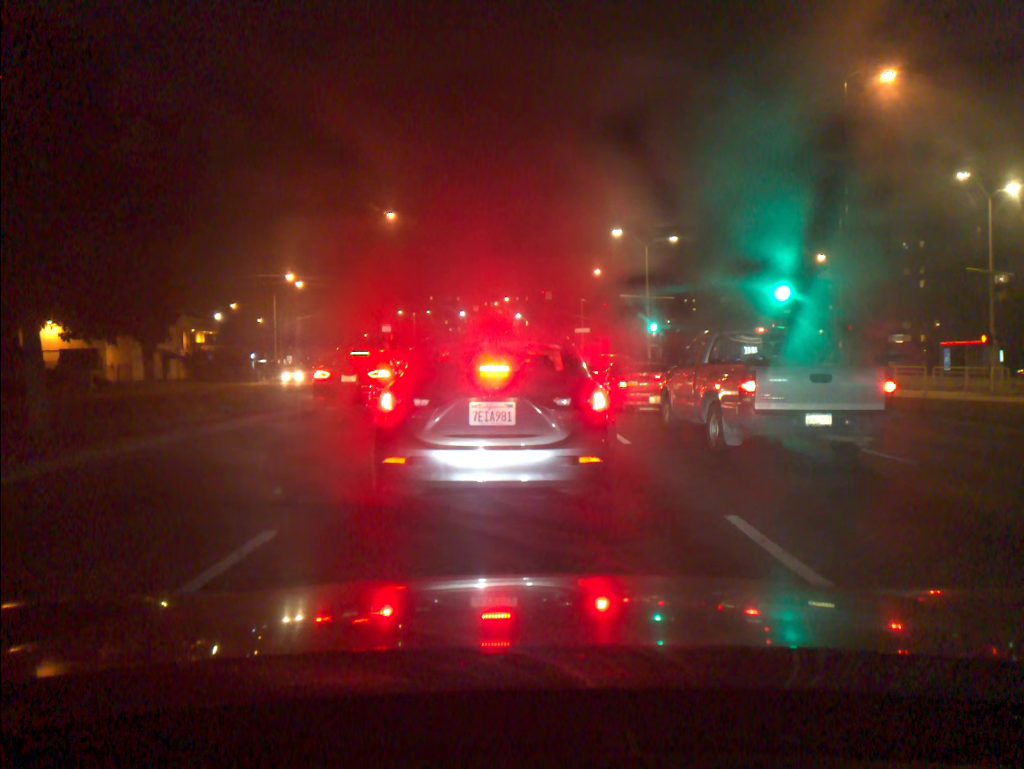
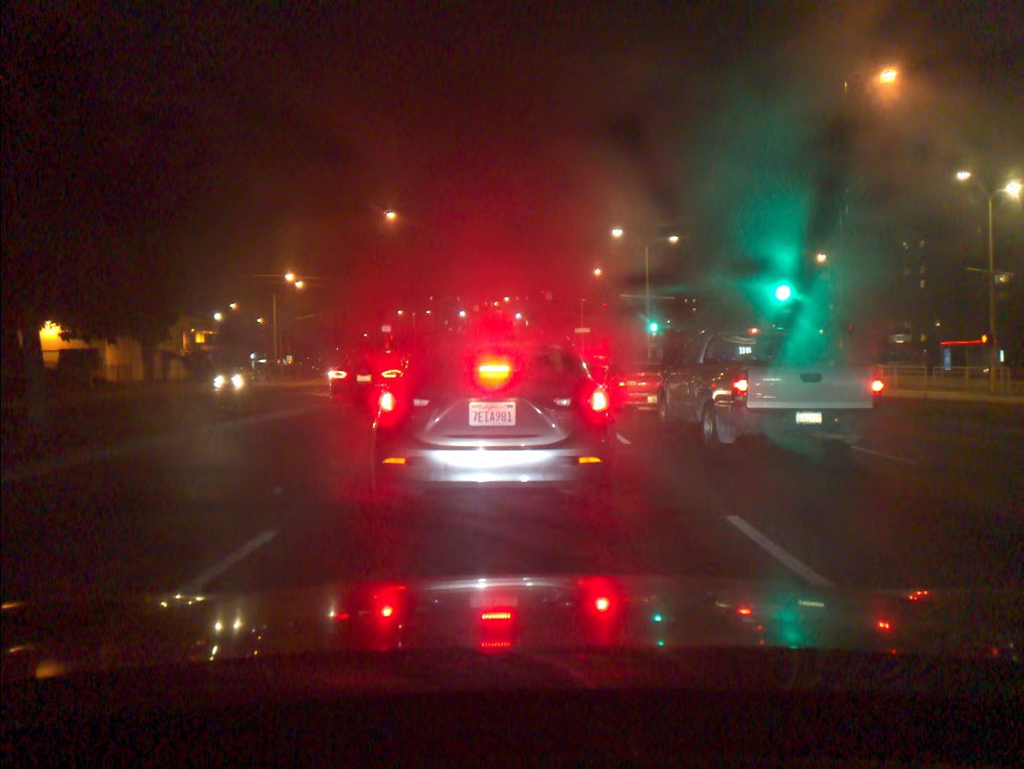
(0.0, 0.0) m; 0°
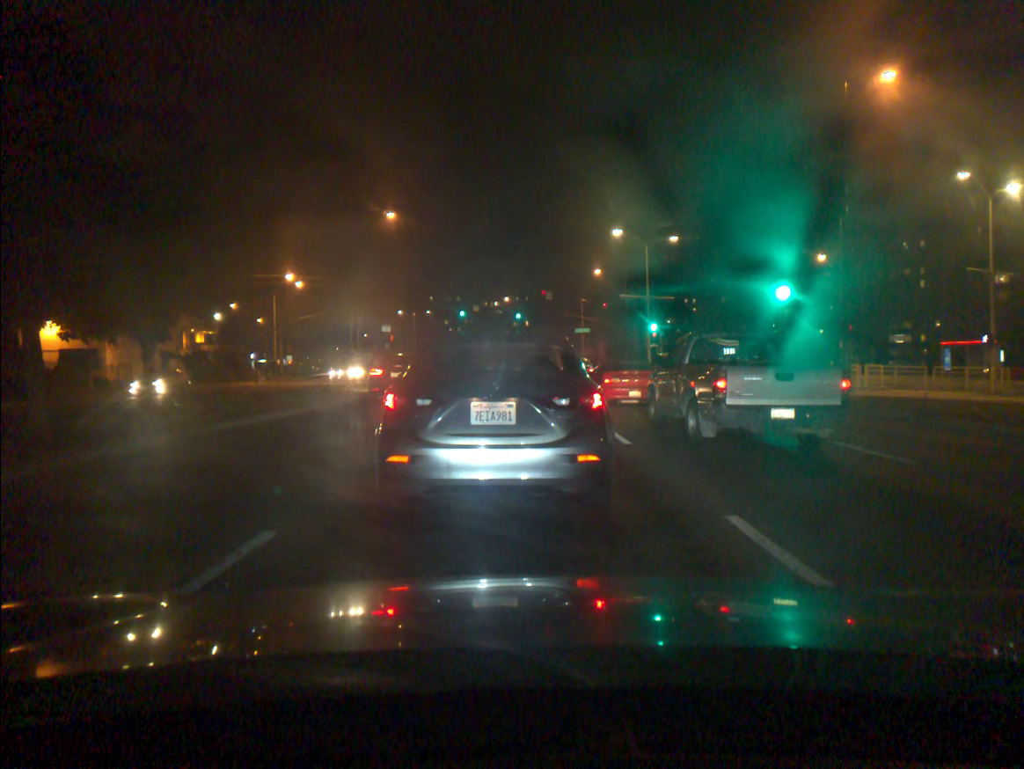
(0.0, 0.0) m; 0°
